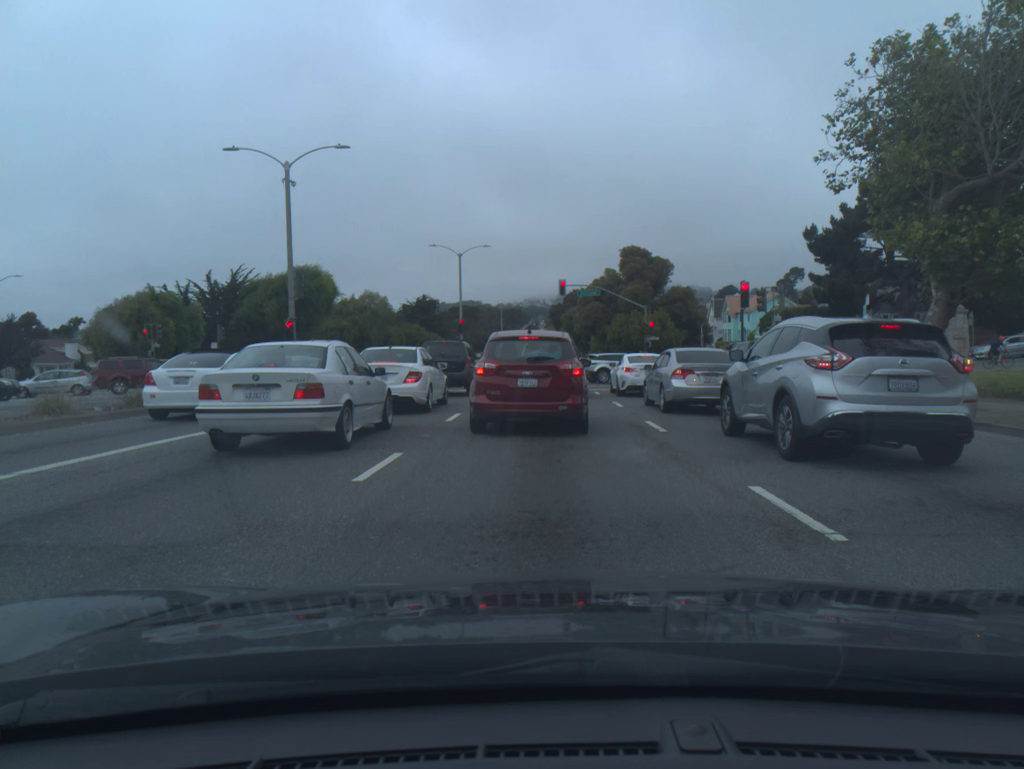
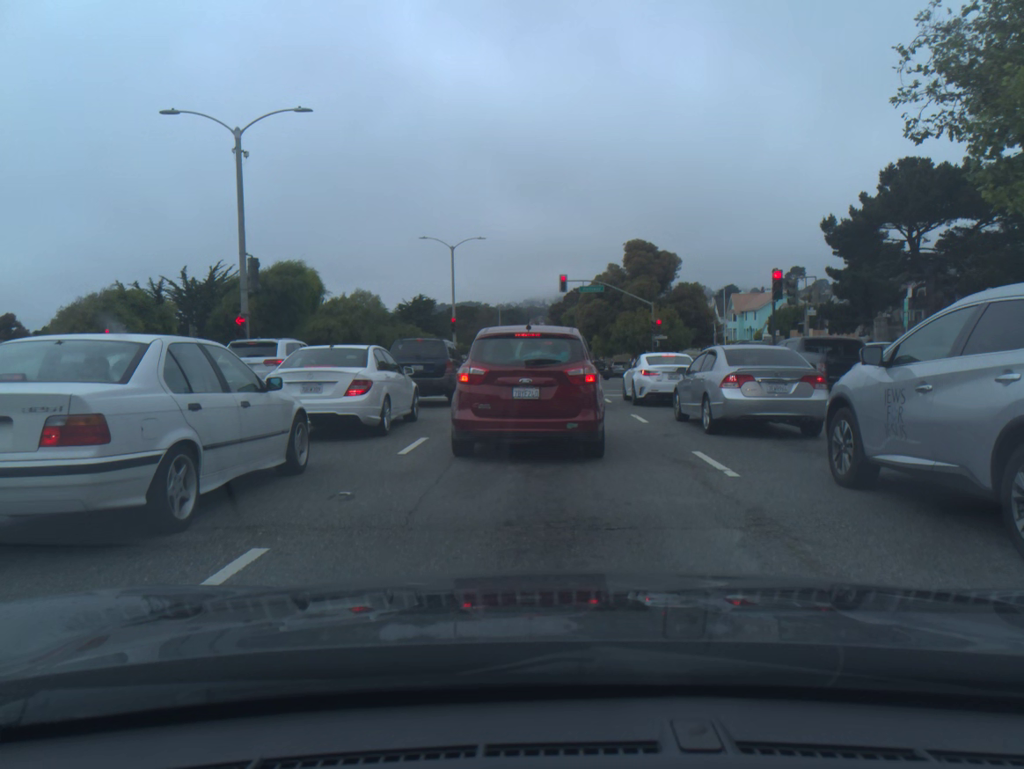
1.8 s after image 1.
(+0.1, +4.5) m; +2°
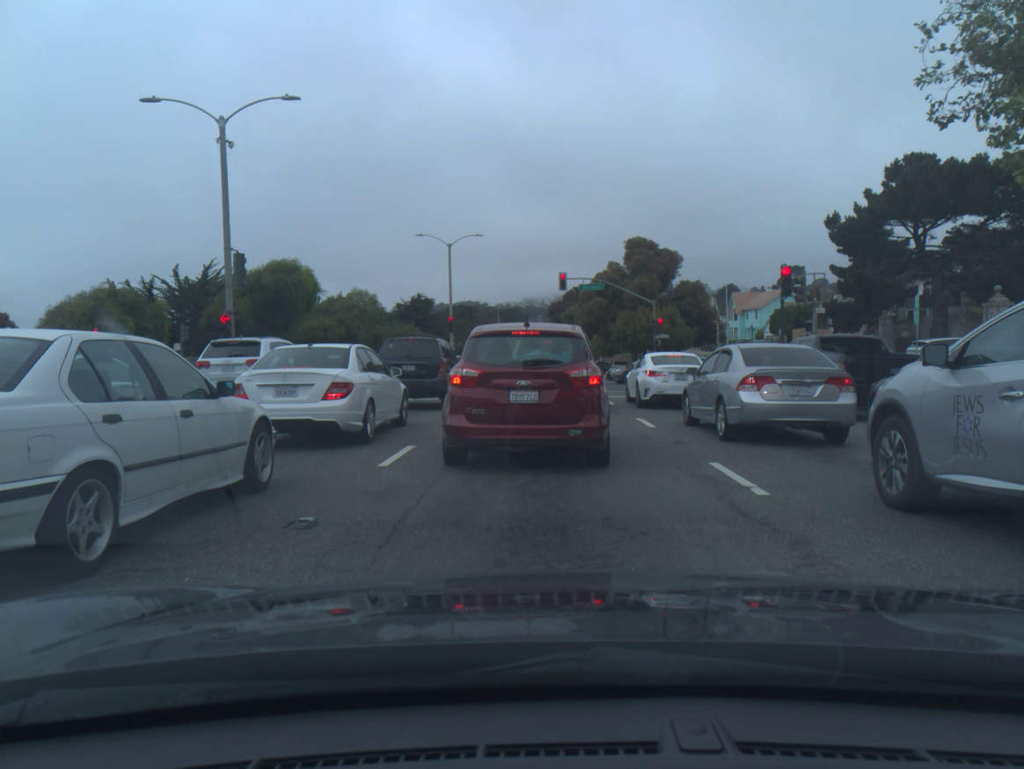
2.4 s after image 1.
(0.0, +1.0) m; +1°
